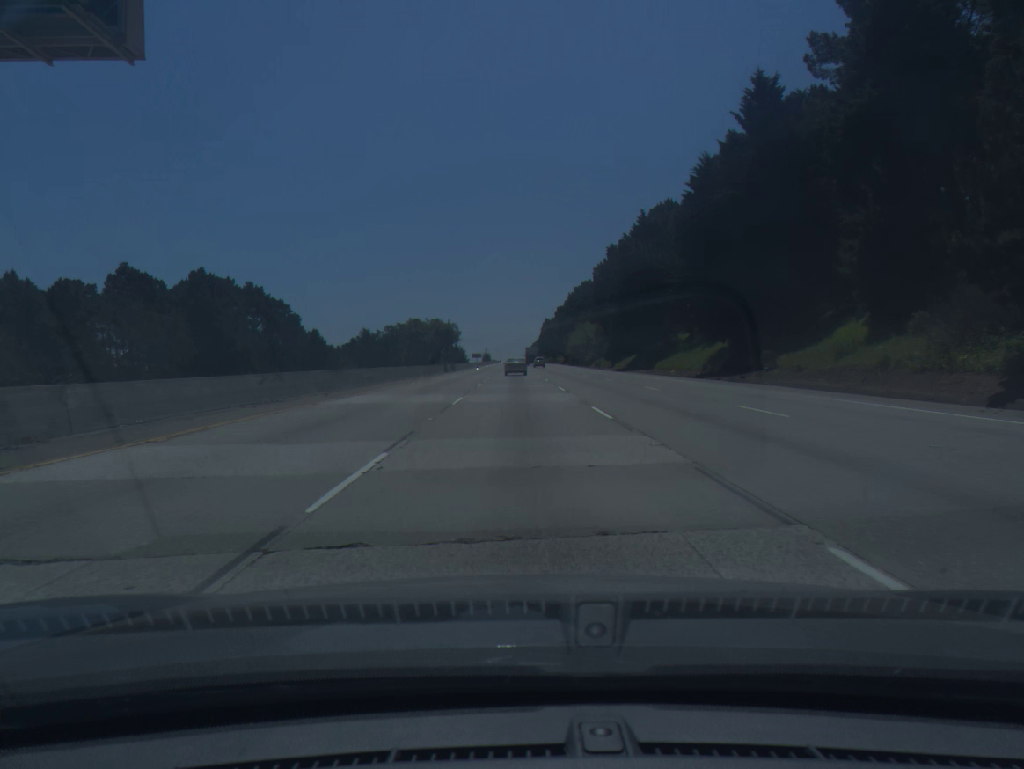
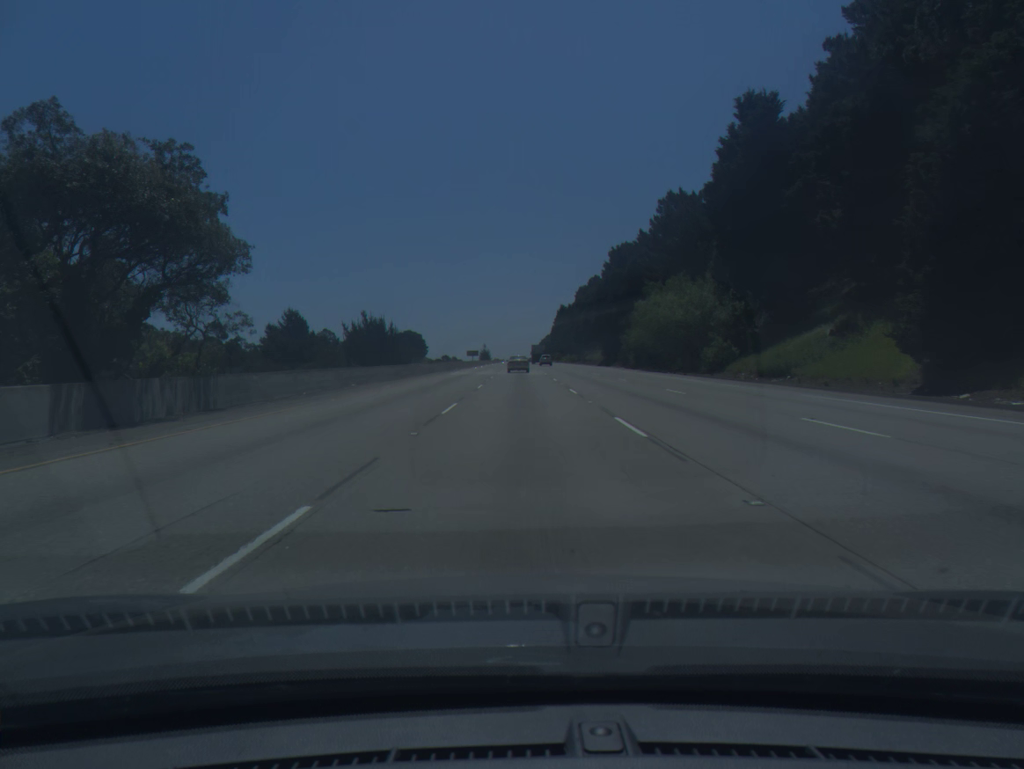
(-0.5, +91.6) m; 0°
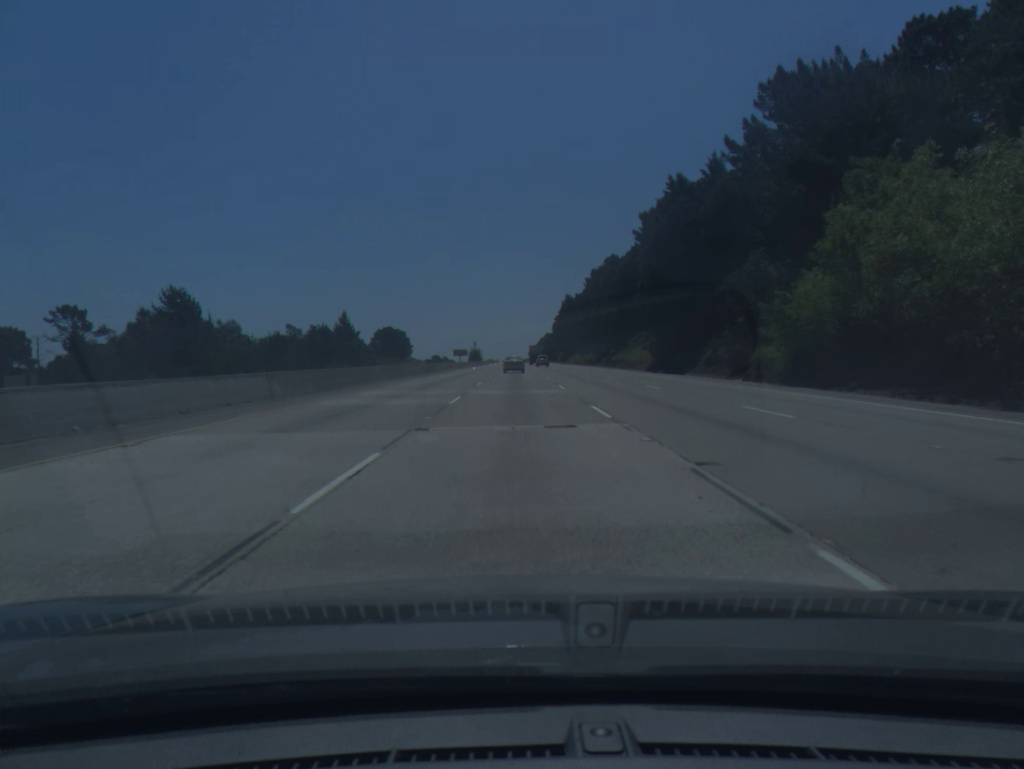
(+0.1, +54.9) m; 0°
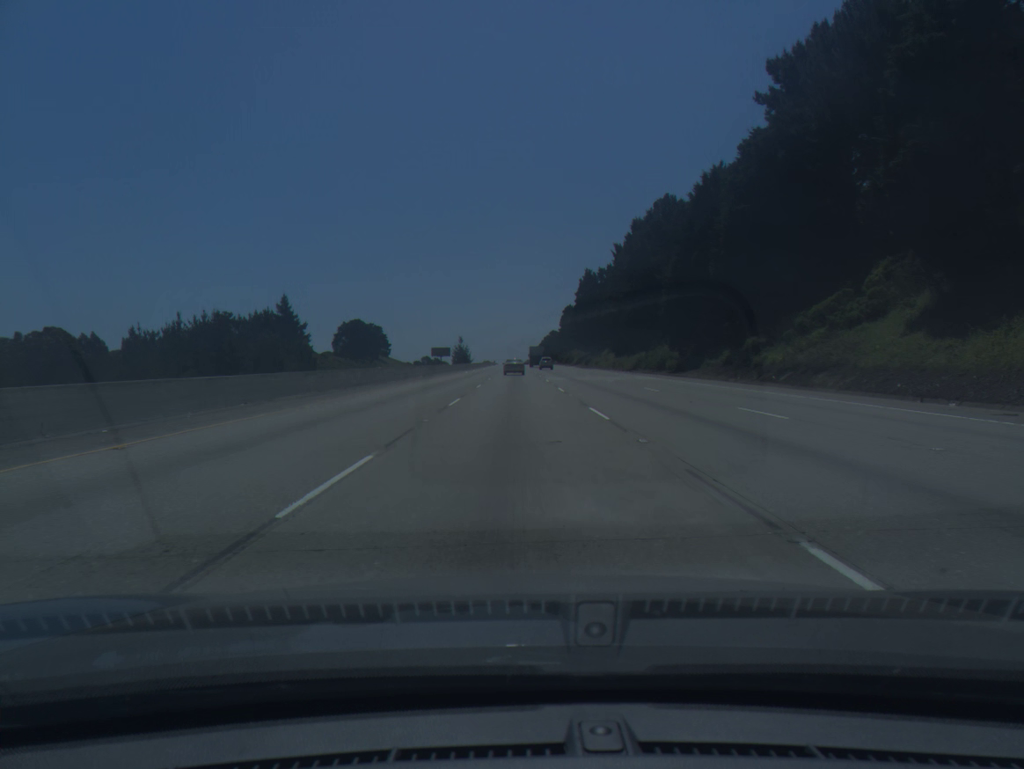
(-0.2, +73.1) m; 0°
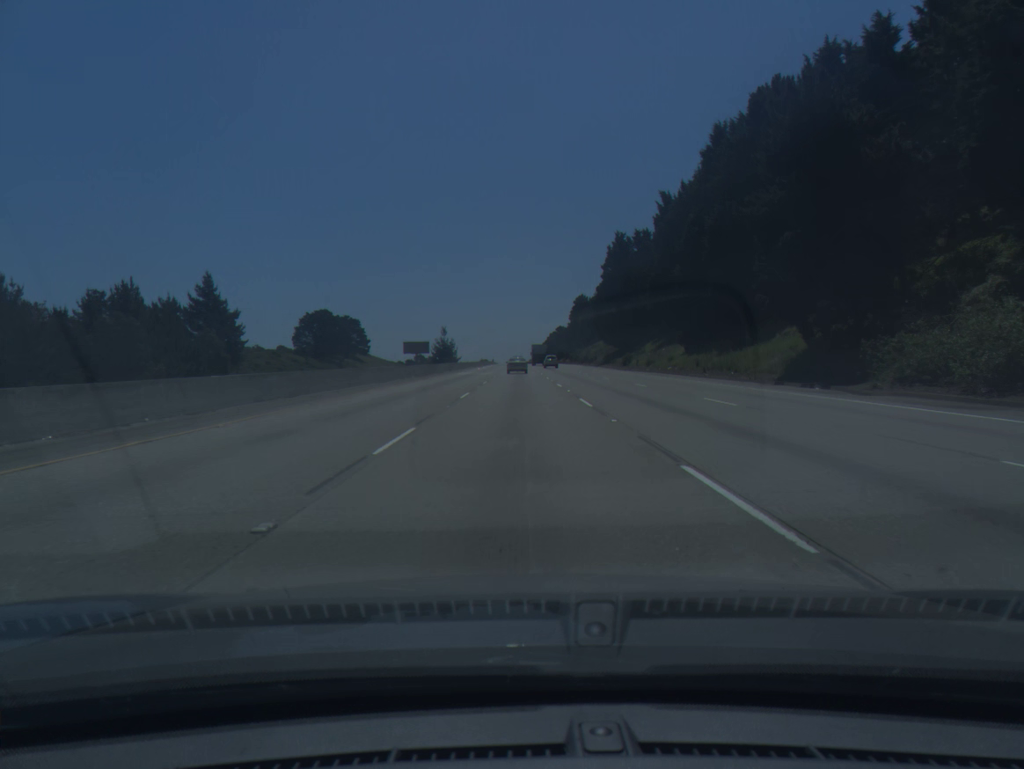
(-0.1, +54.9) m; 0°
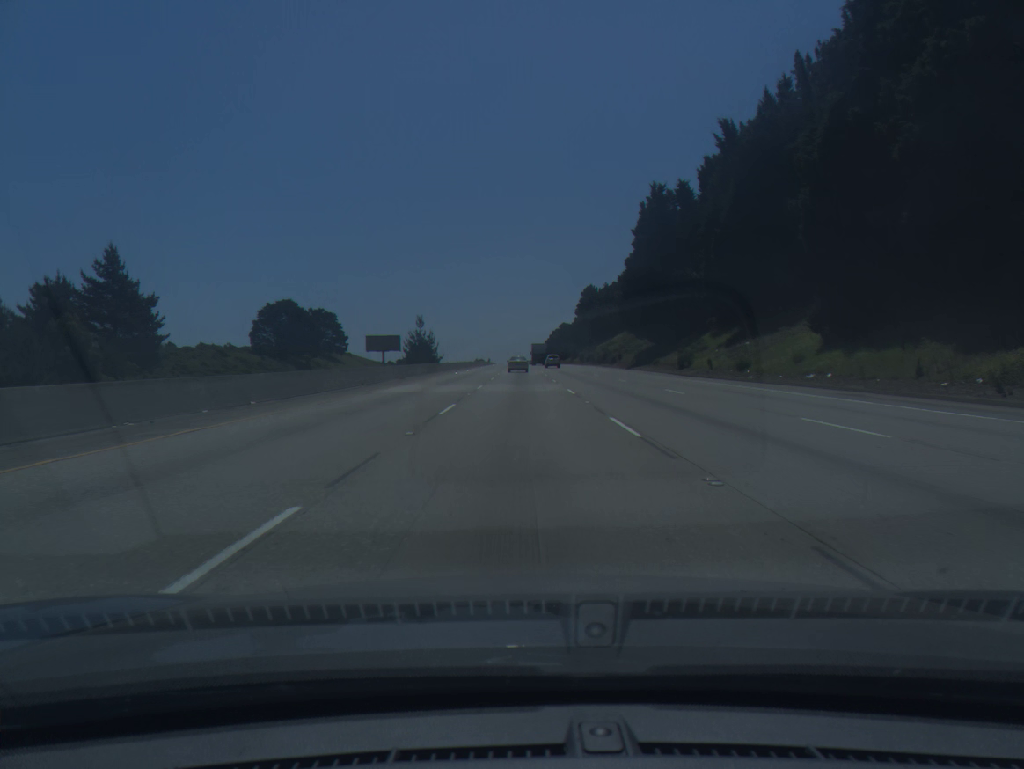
(0.0, +36.7) m; 0°
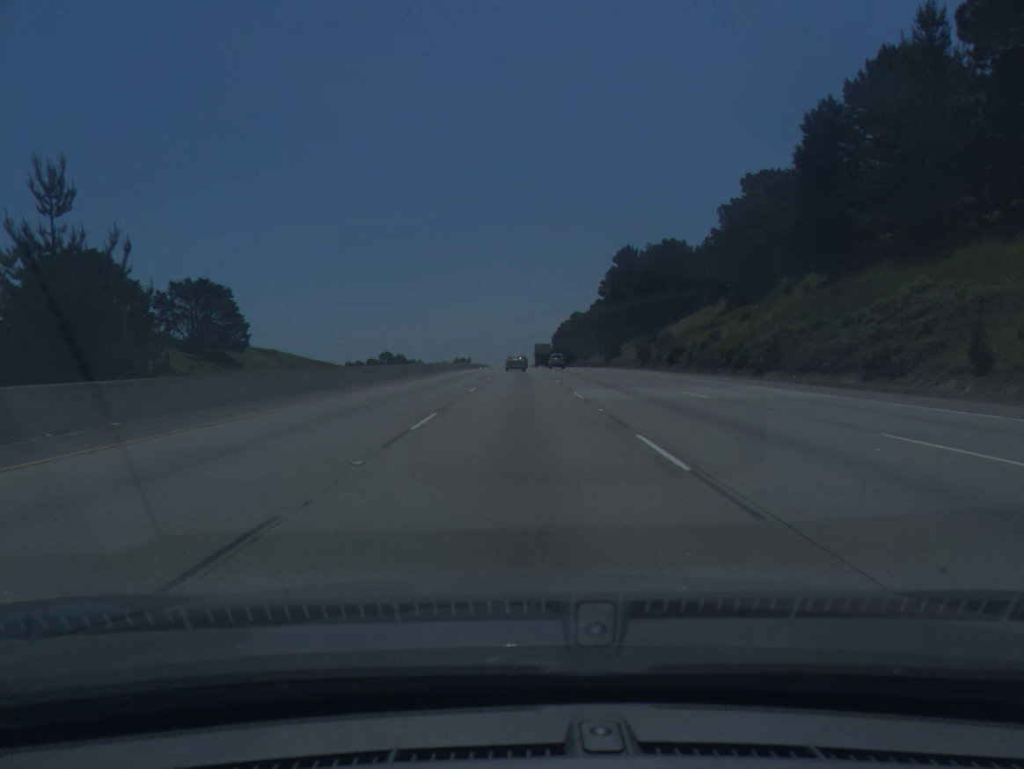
(+0.3, +91.7) m; 0°
